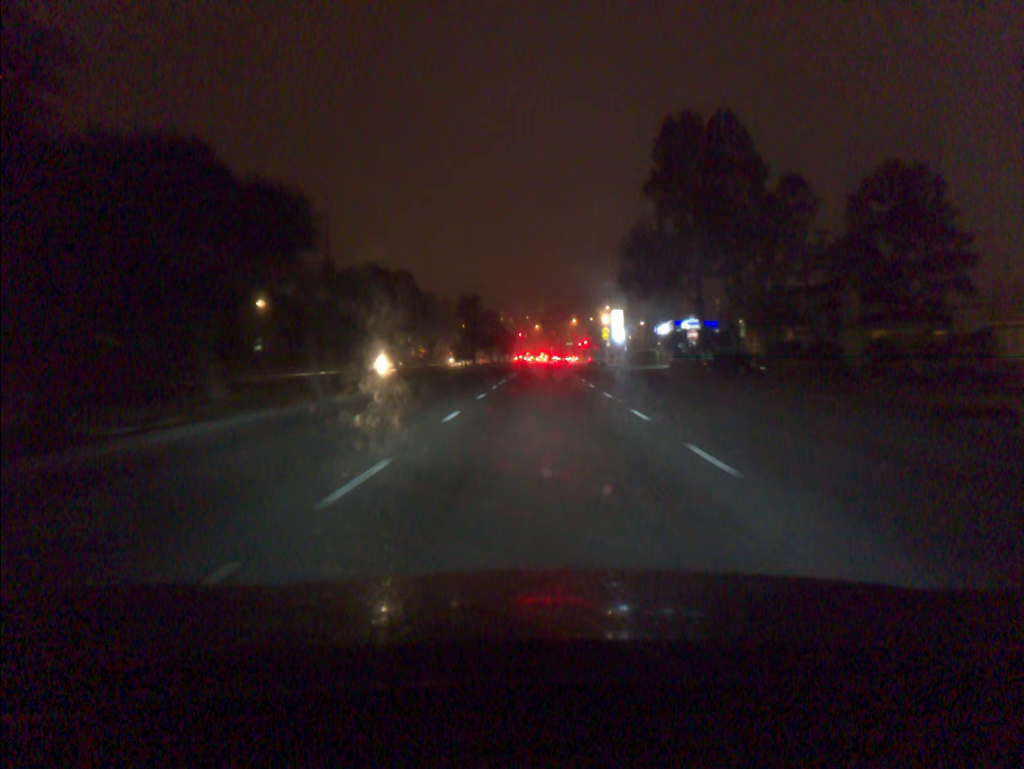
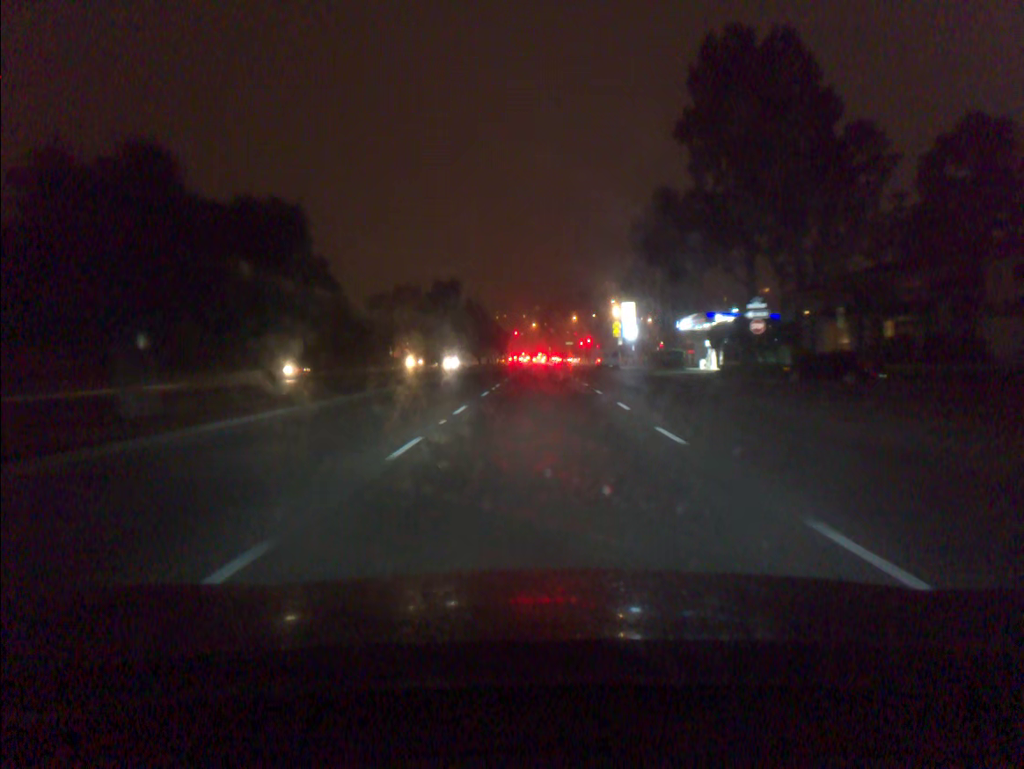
(0.0, +18.8) m; 0°
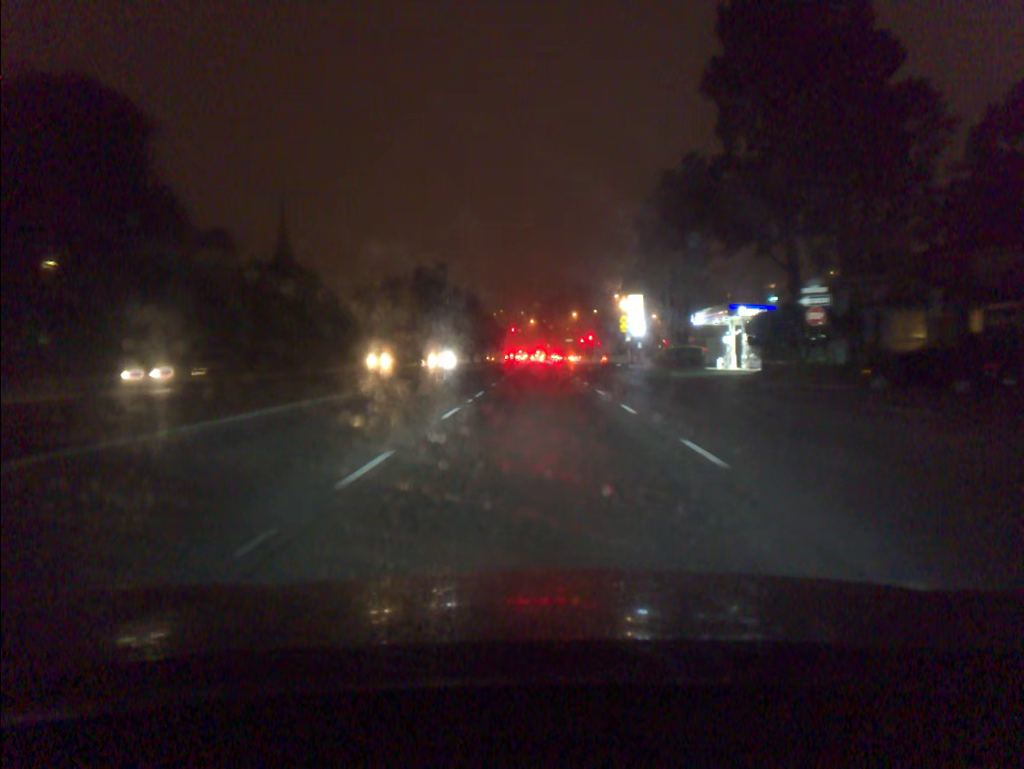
(0.0, +9.1) m; 0°
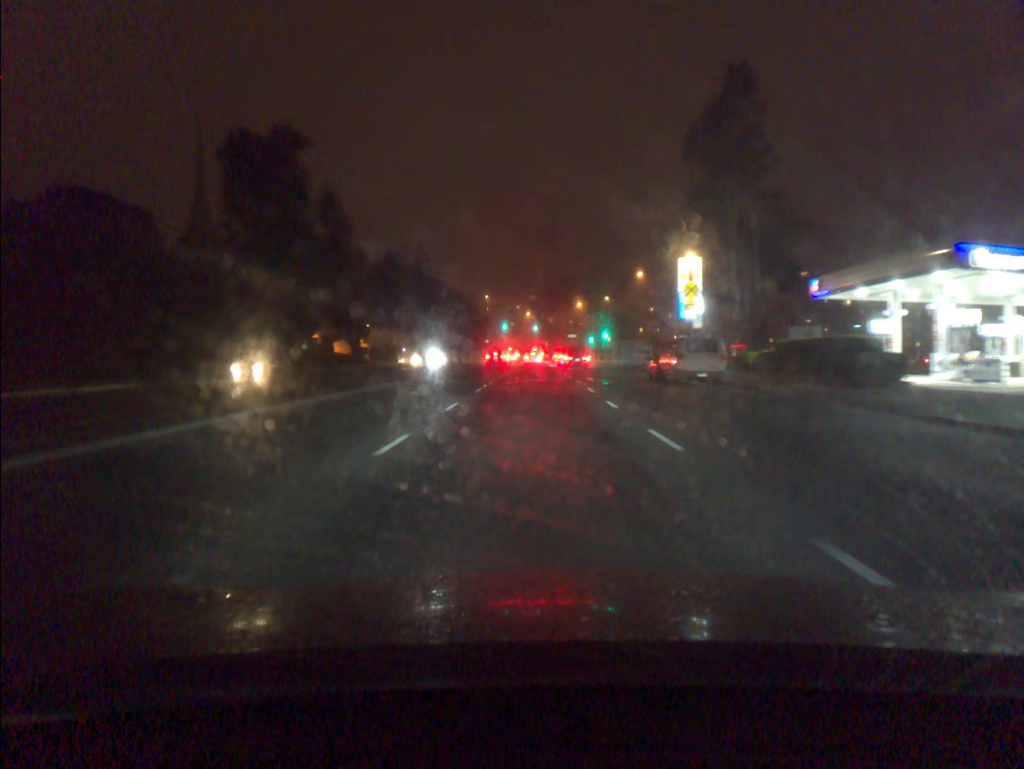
(+0.1, +34.8) m; 0°
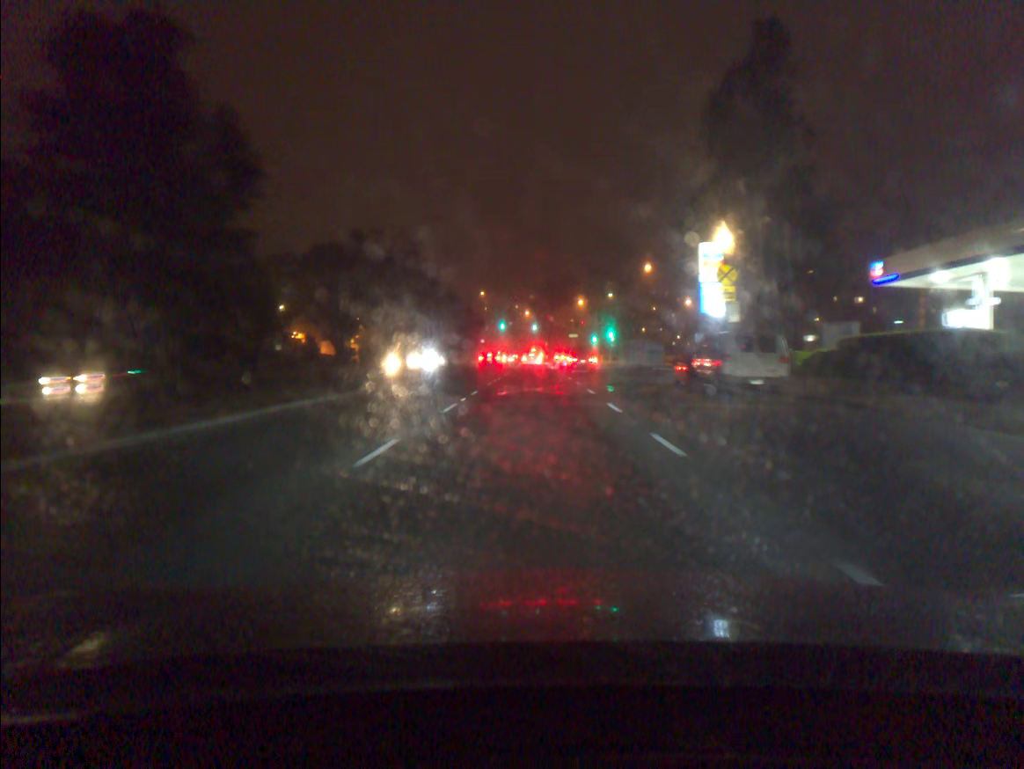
(0.0, +7.9) m; 0°
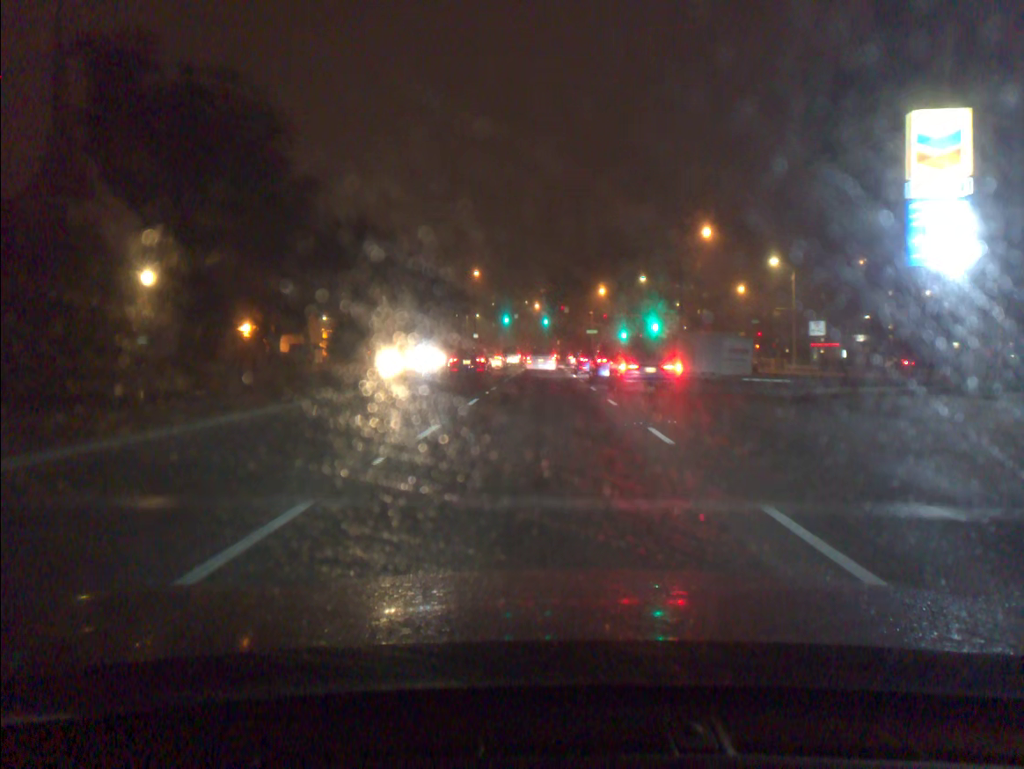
(-0.2, +27.5) m; -1°
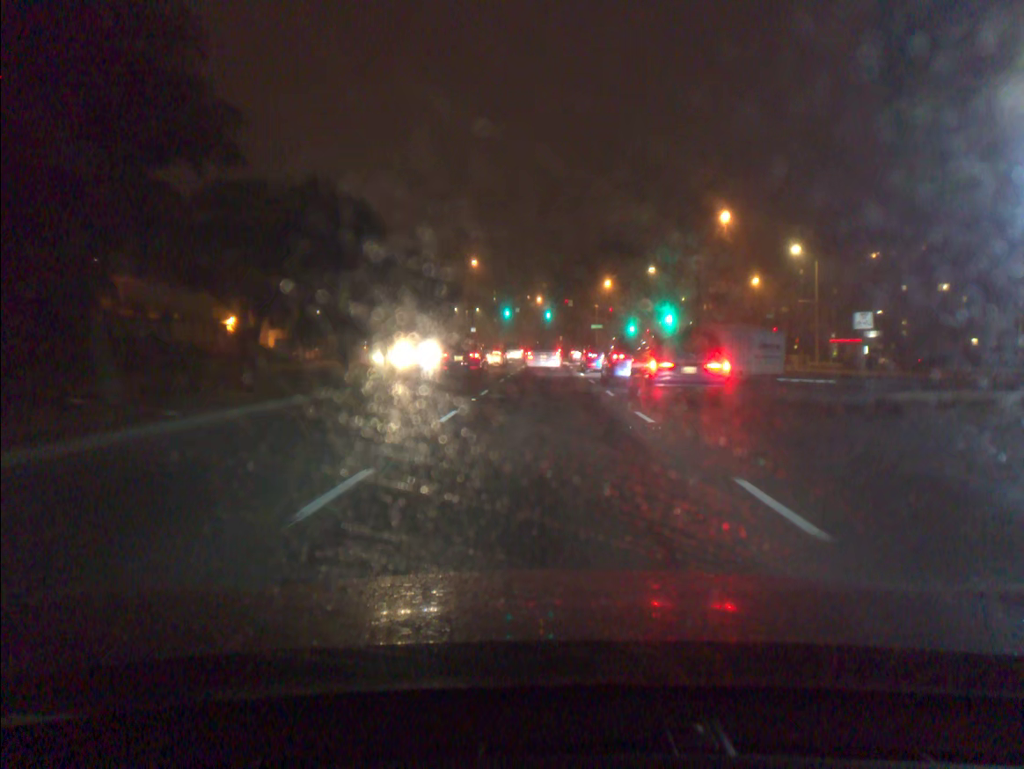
(0.0, +5.7) m; 0°
